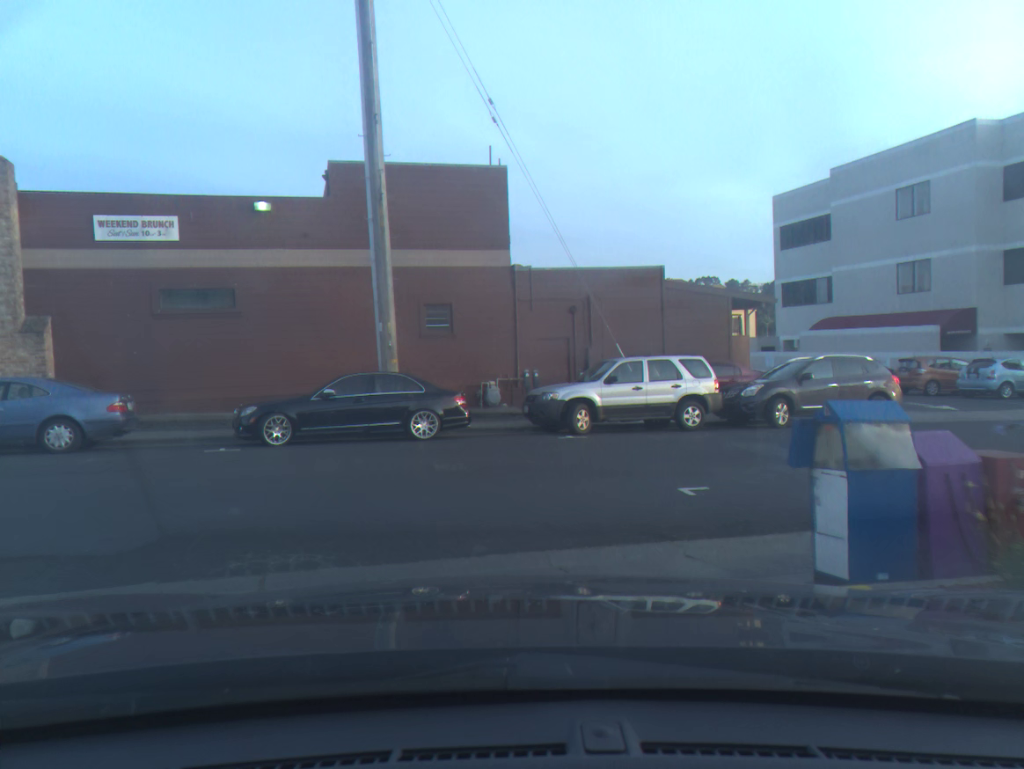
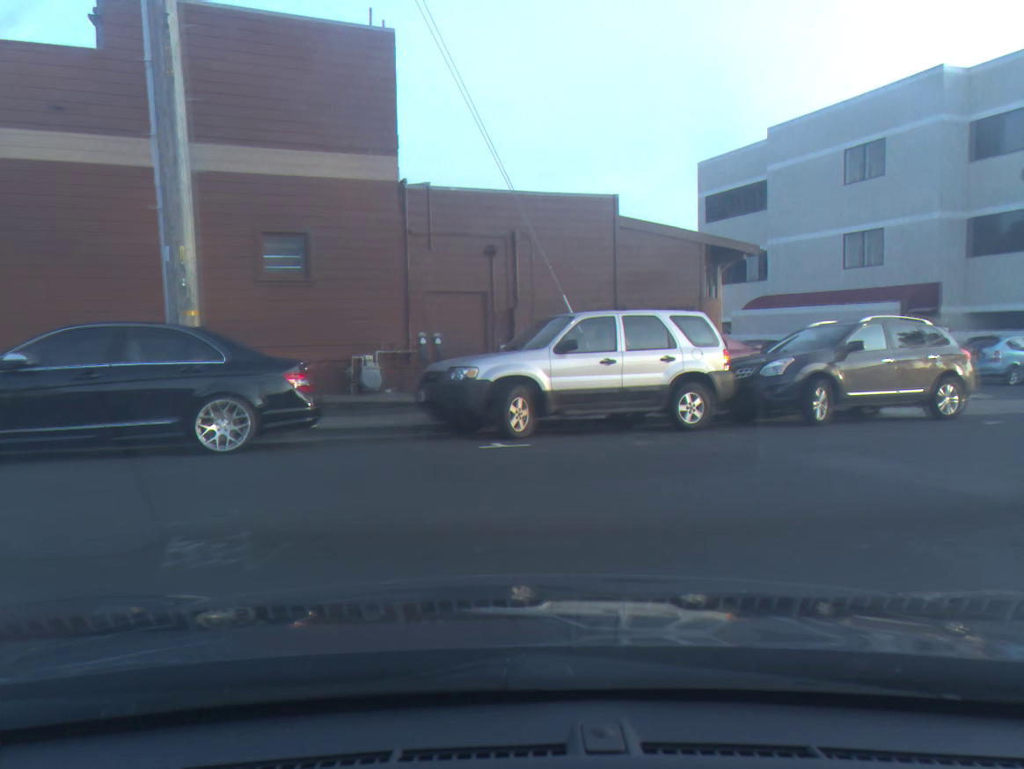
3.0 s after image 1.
(+0.5, +6.9) m; +26°
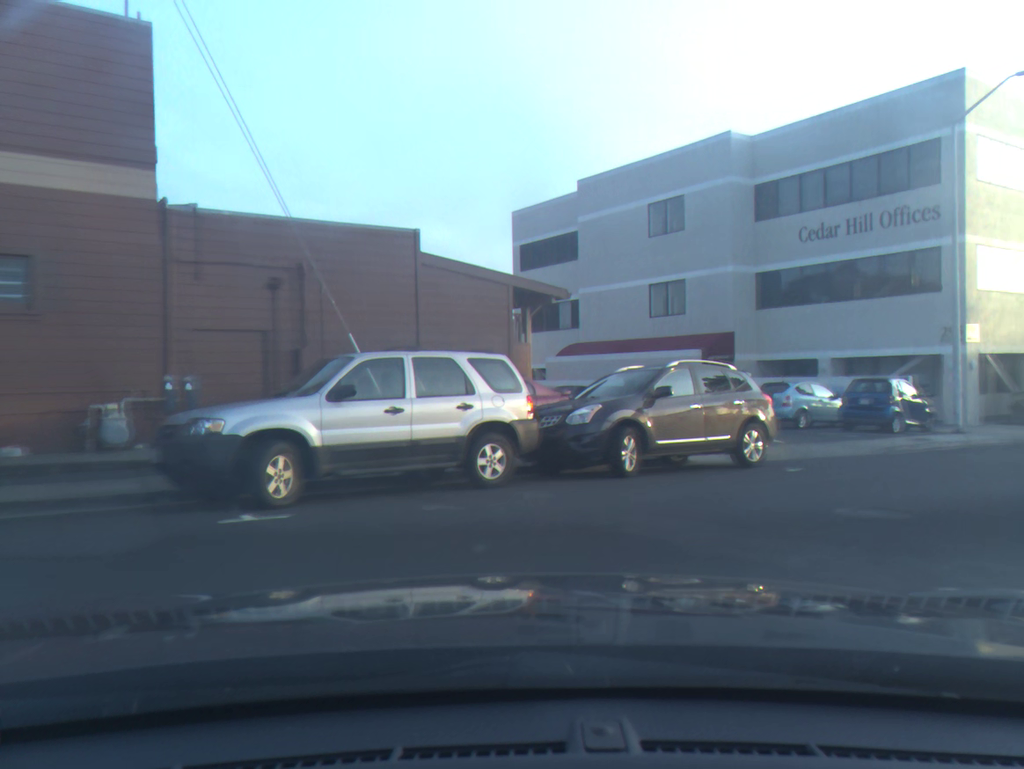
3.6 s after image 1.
(+0.2, +1.5) m; +15°
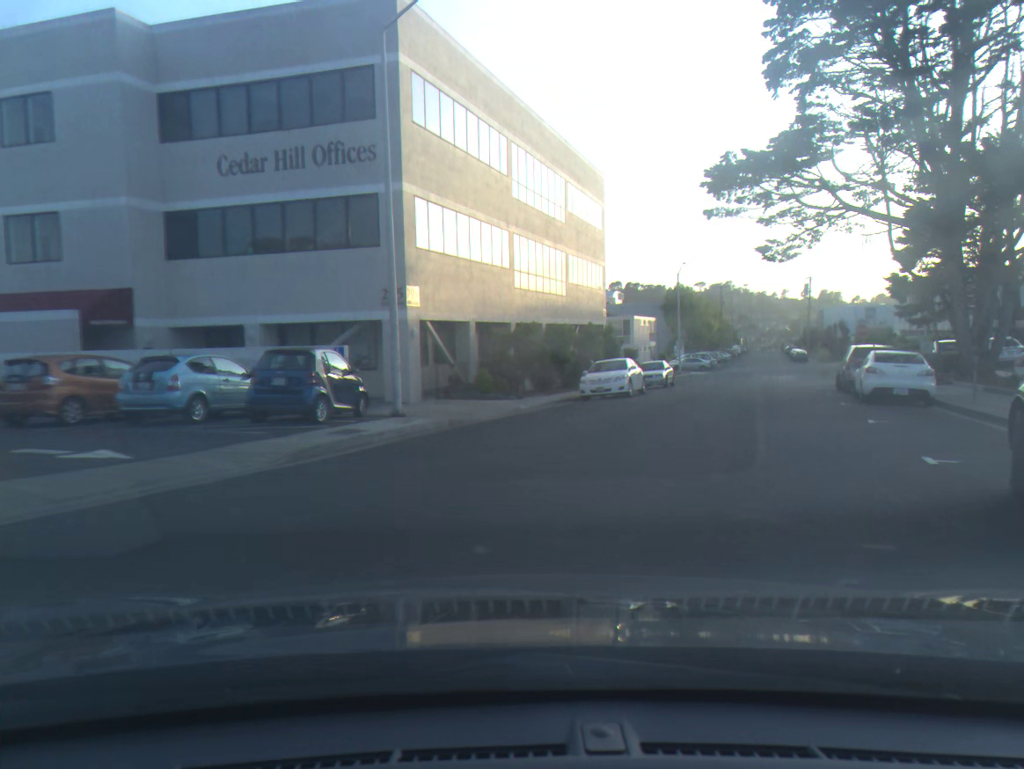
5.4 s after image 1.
(+2.0, +6.9) m; +24°
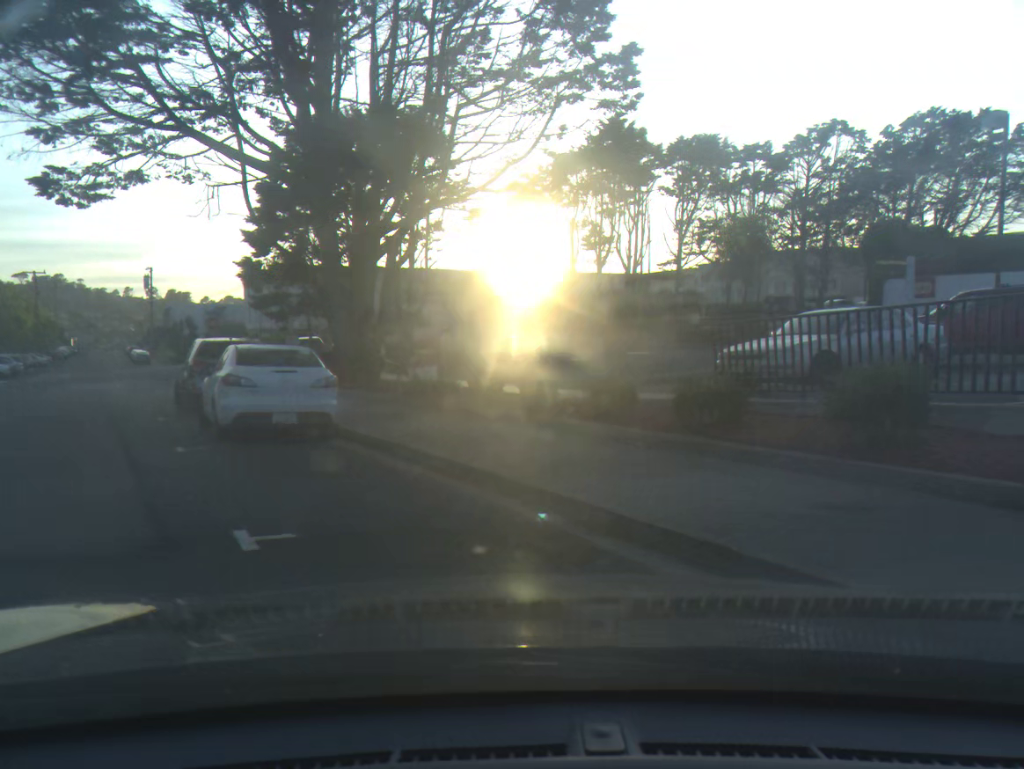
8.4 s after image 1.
(+3.6, +10.4) m; +52°
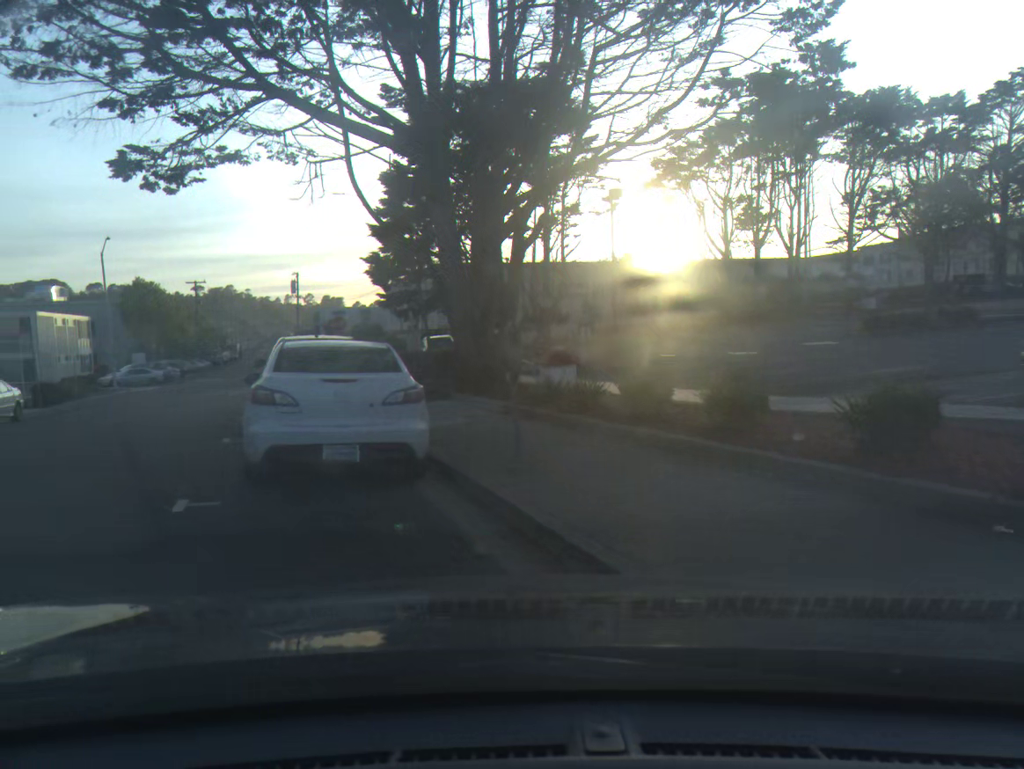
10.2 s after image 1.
(-1.2, +4.2) m; -28°
